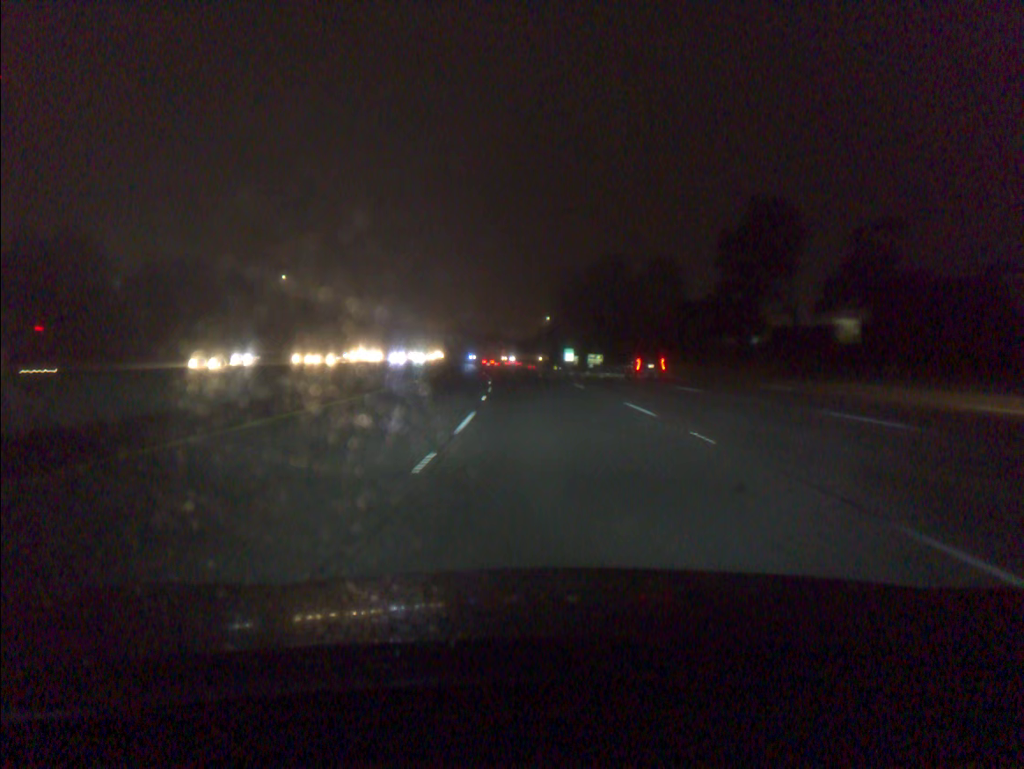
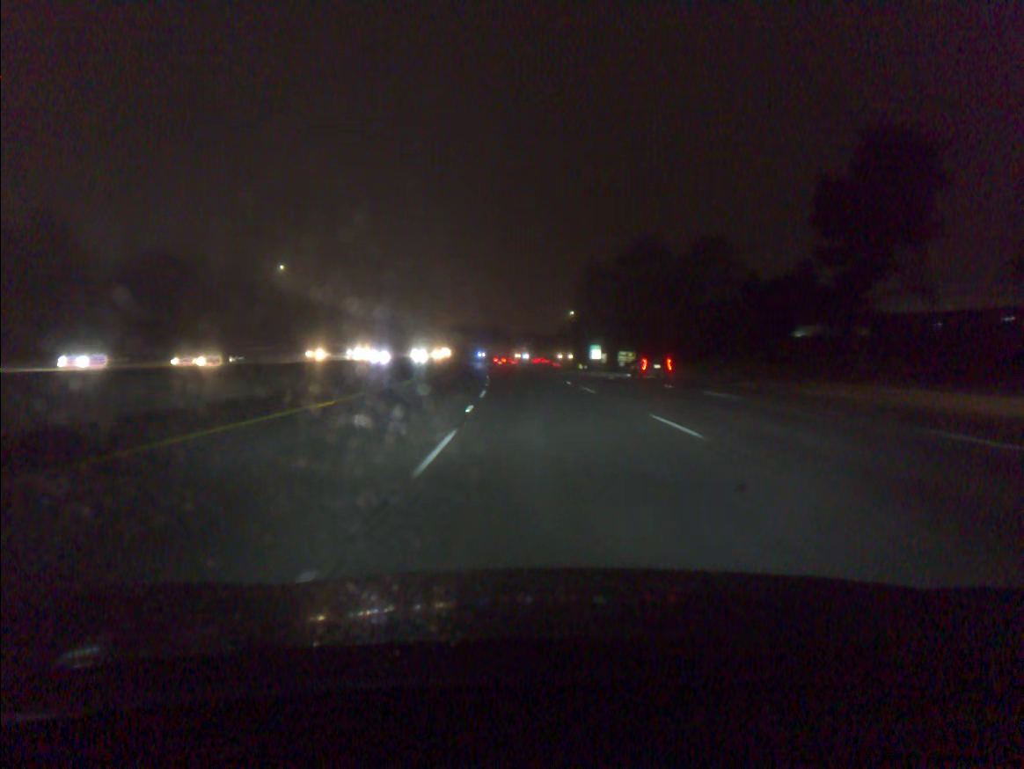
(-0.3, +19.0) m; -2°
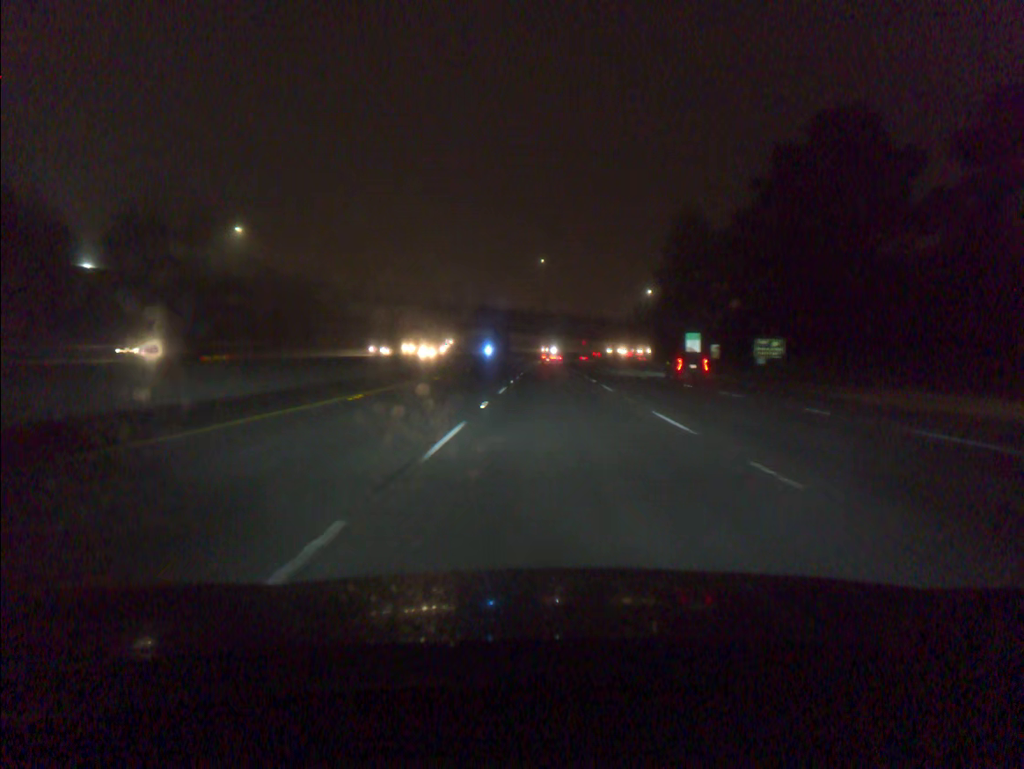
(-2.3, +57.2) m; -4°
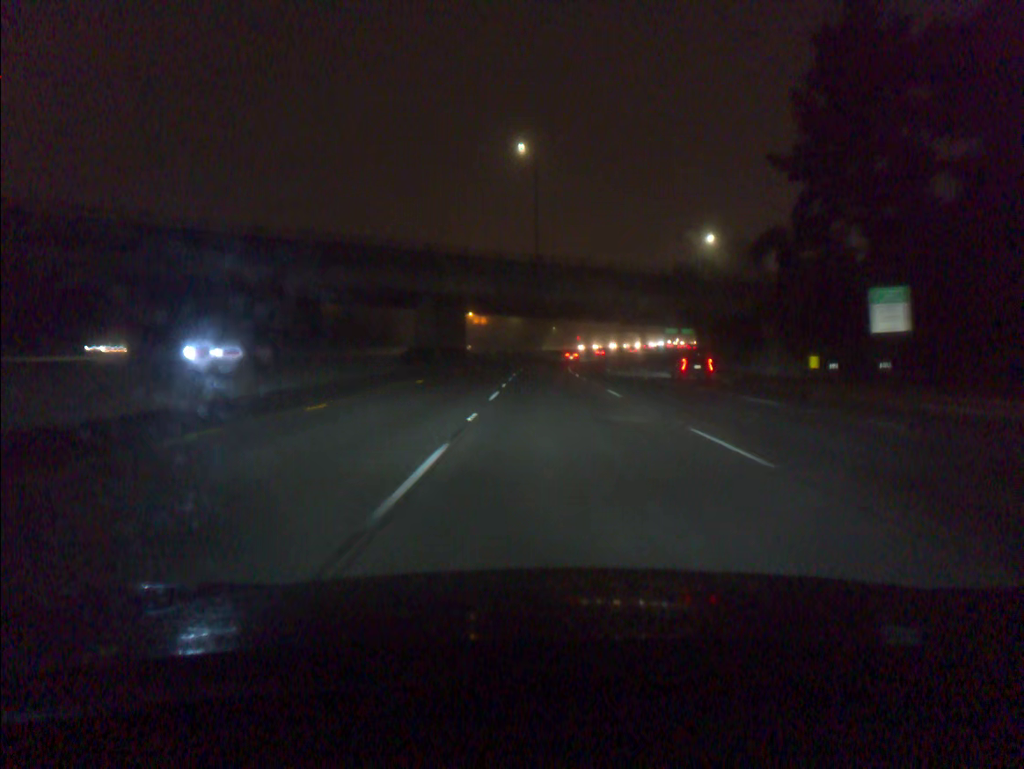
(+0.3, +76.6) m; +1°
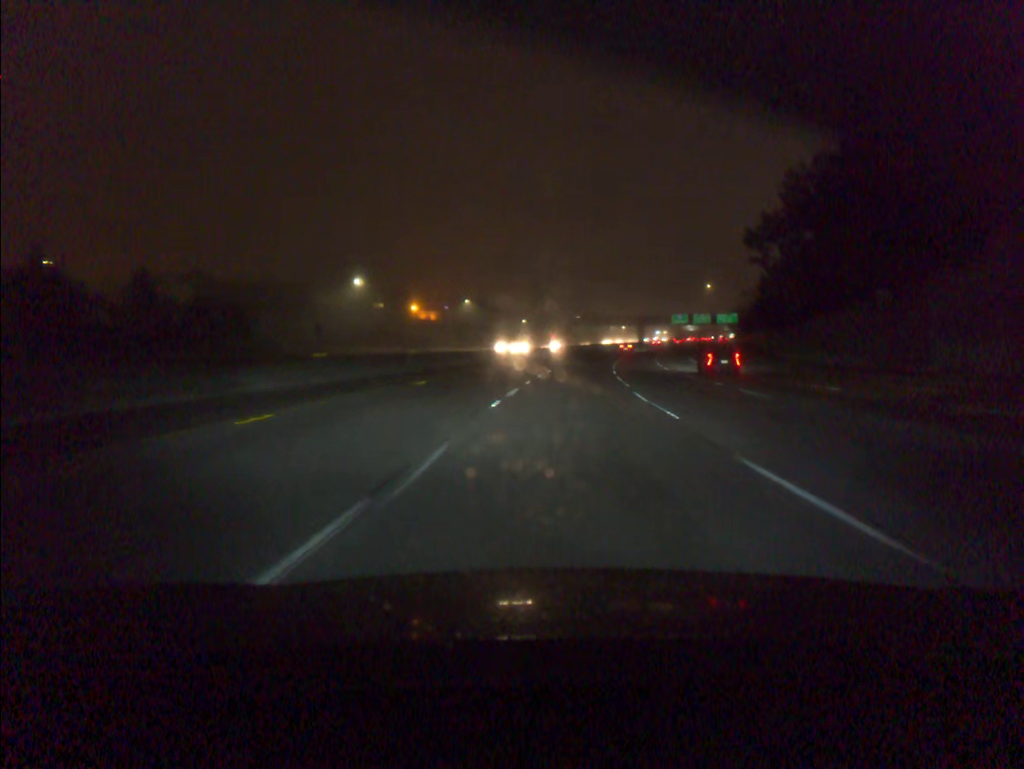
(+0.5, +76.6) m; +2°
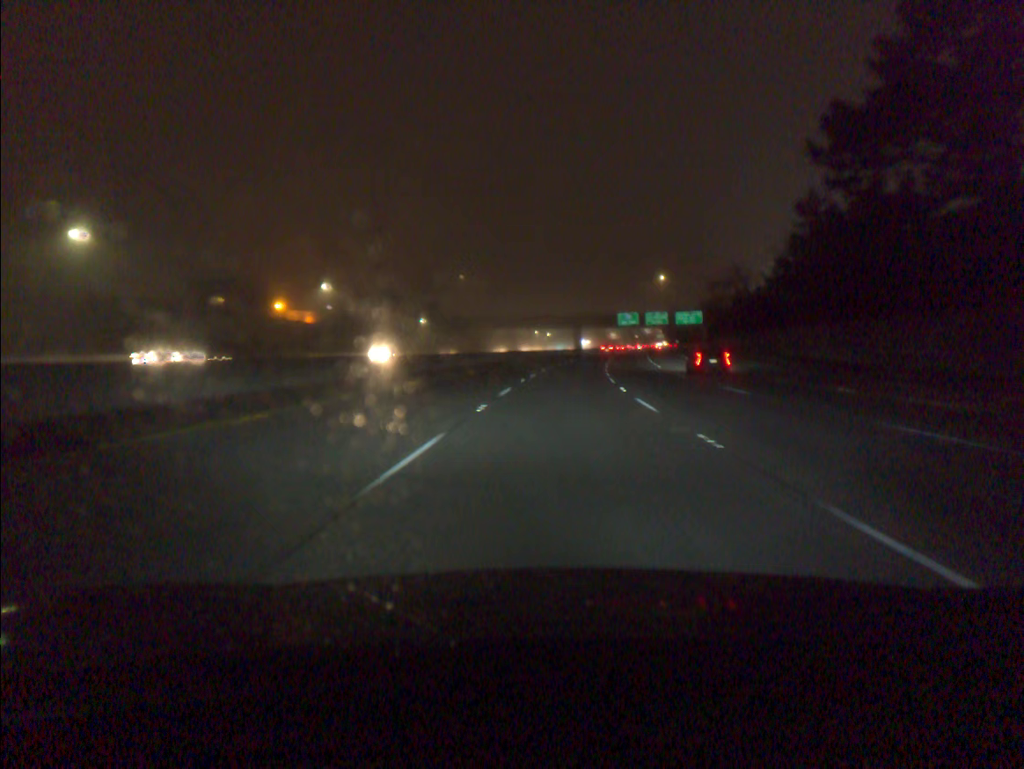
(+3.1, +57.2) m; +6°
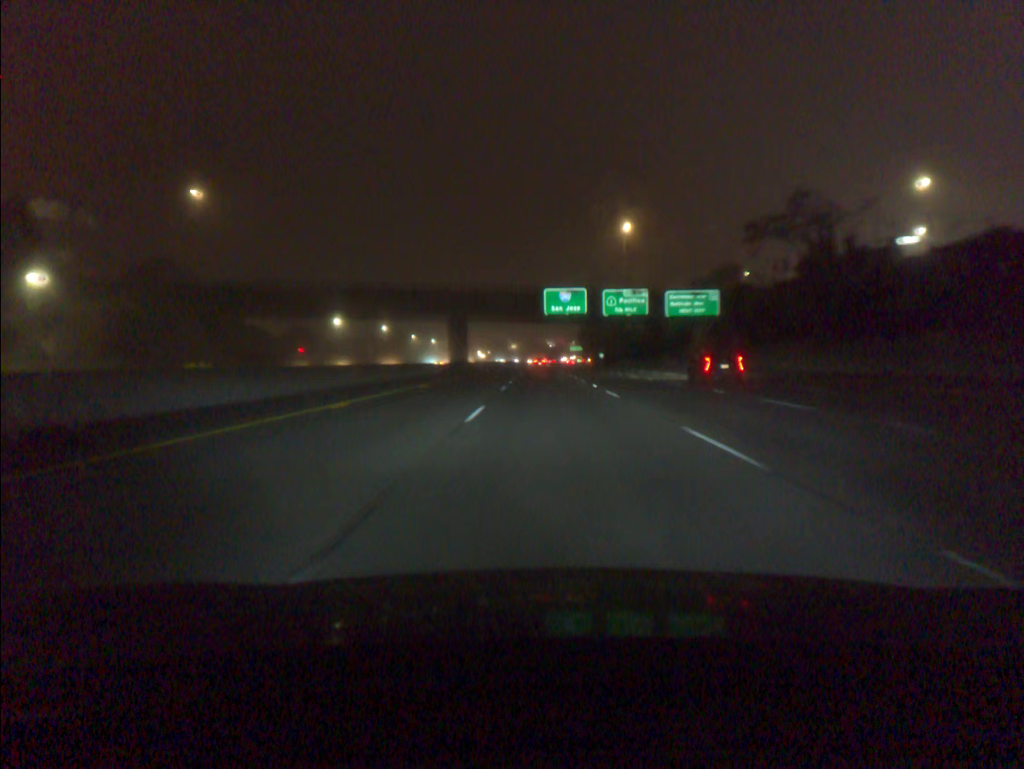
(+6.7, +94.9) m; +7°
